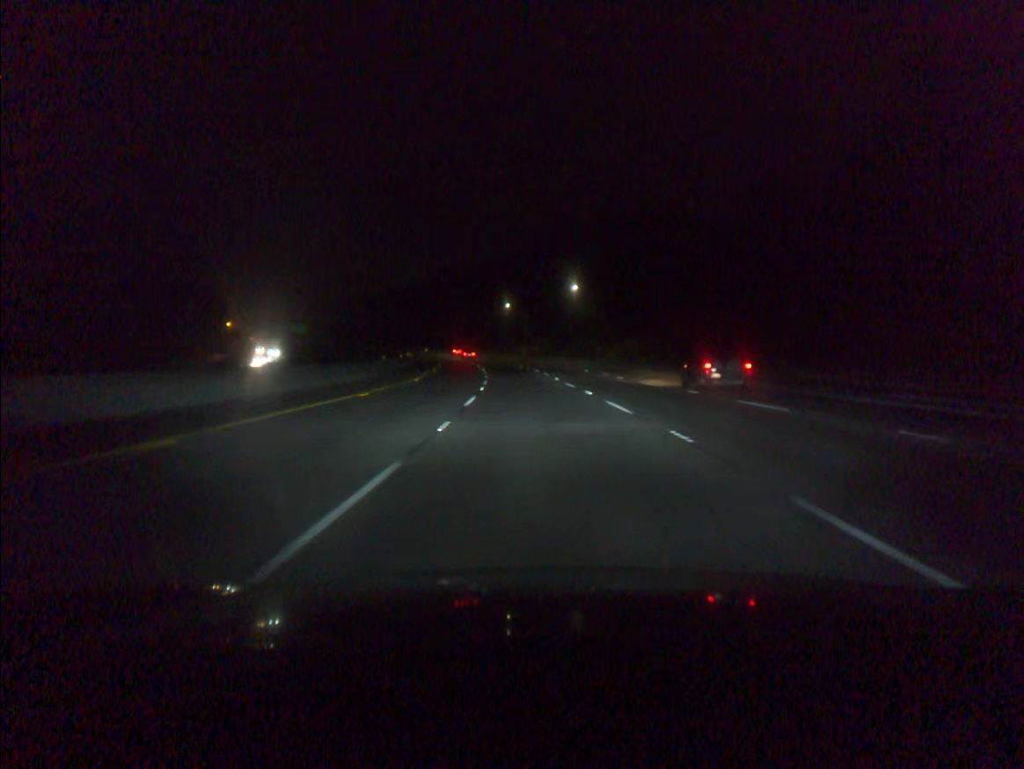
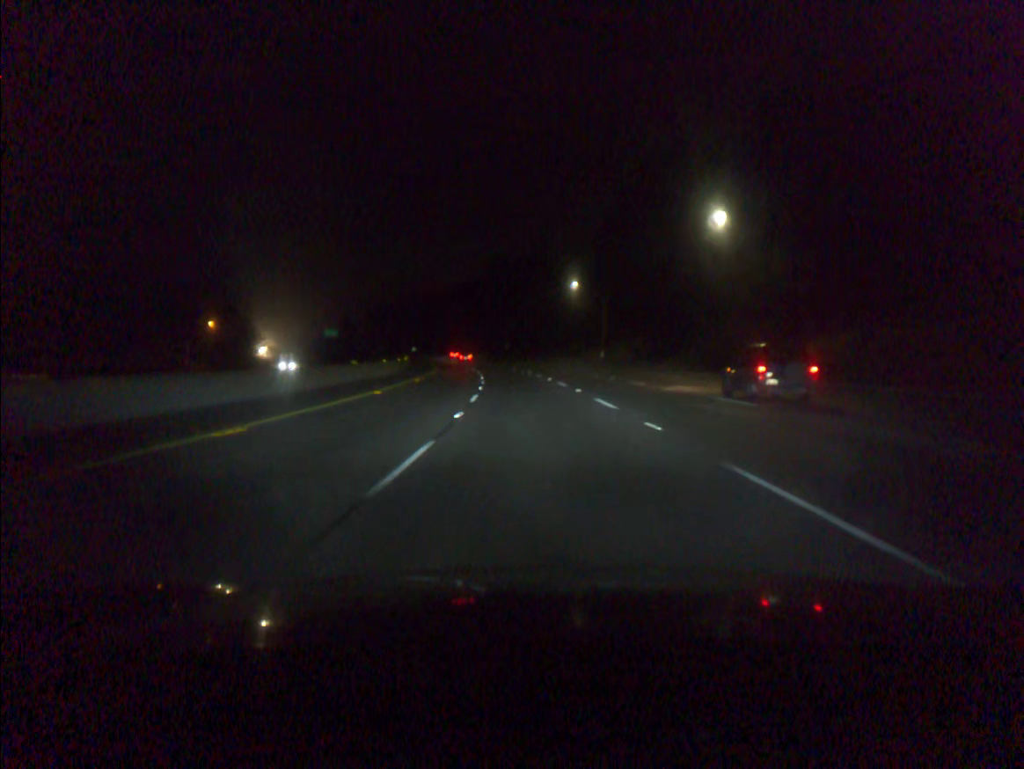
(-2.3, +55.7) m; -5°
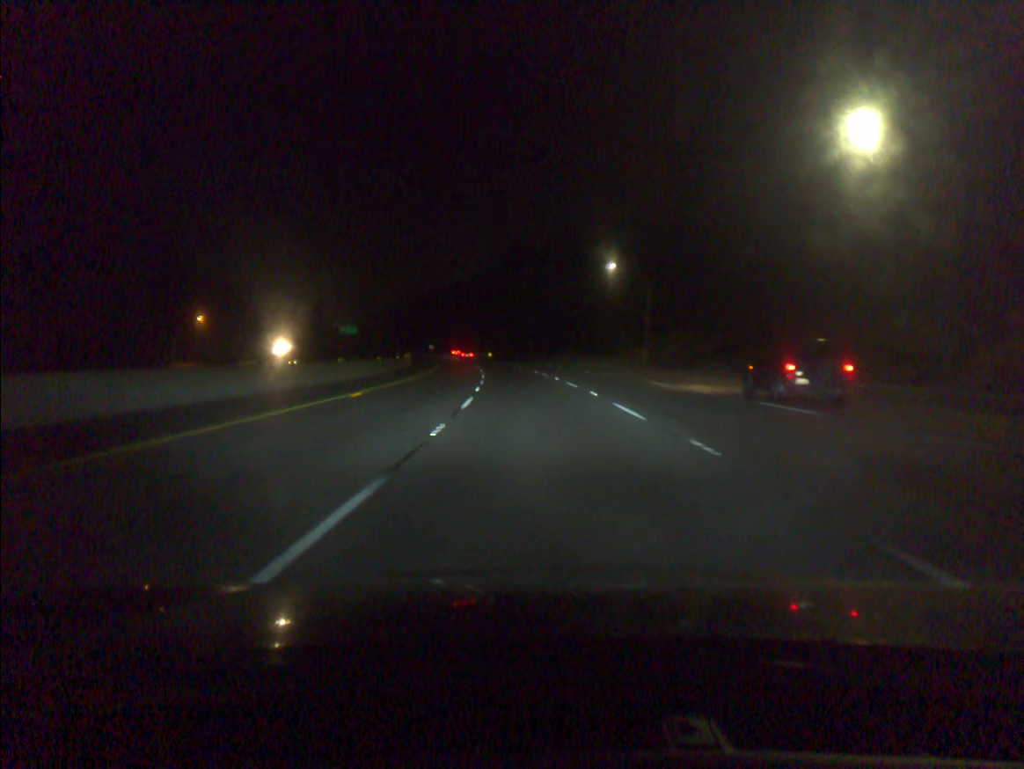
(-0.3, +18.6) m; -2°
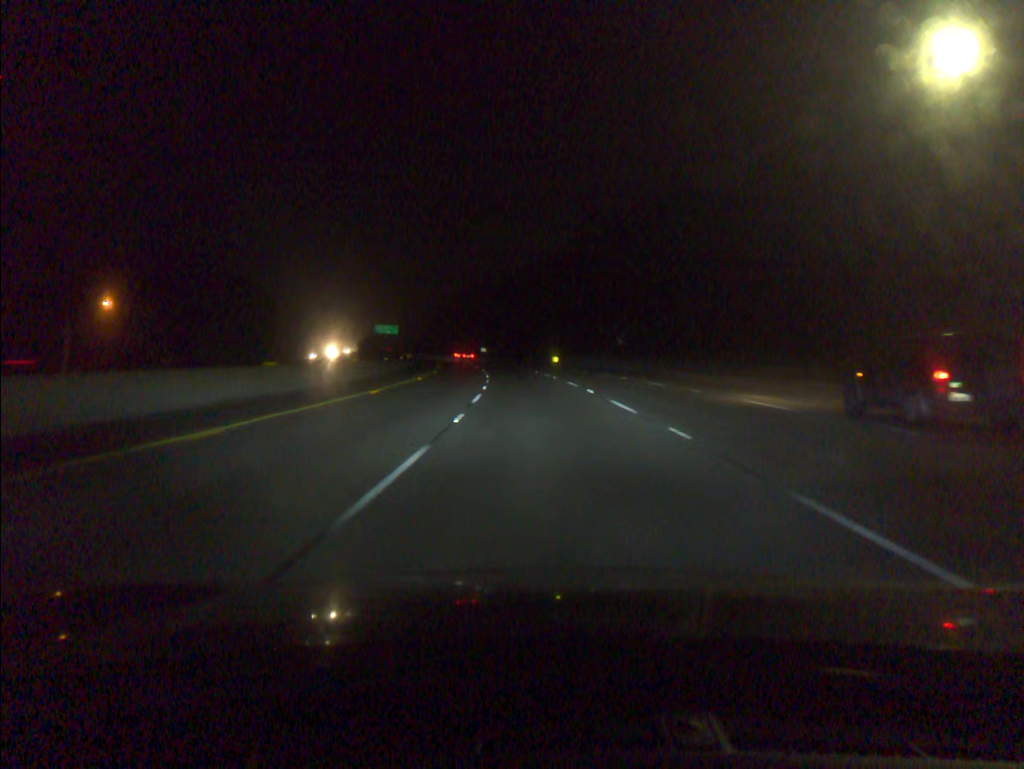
(-2.6, +56.0) m; -5°
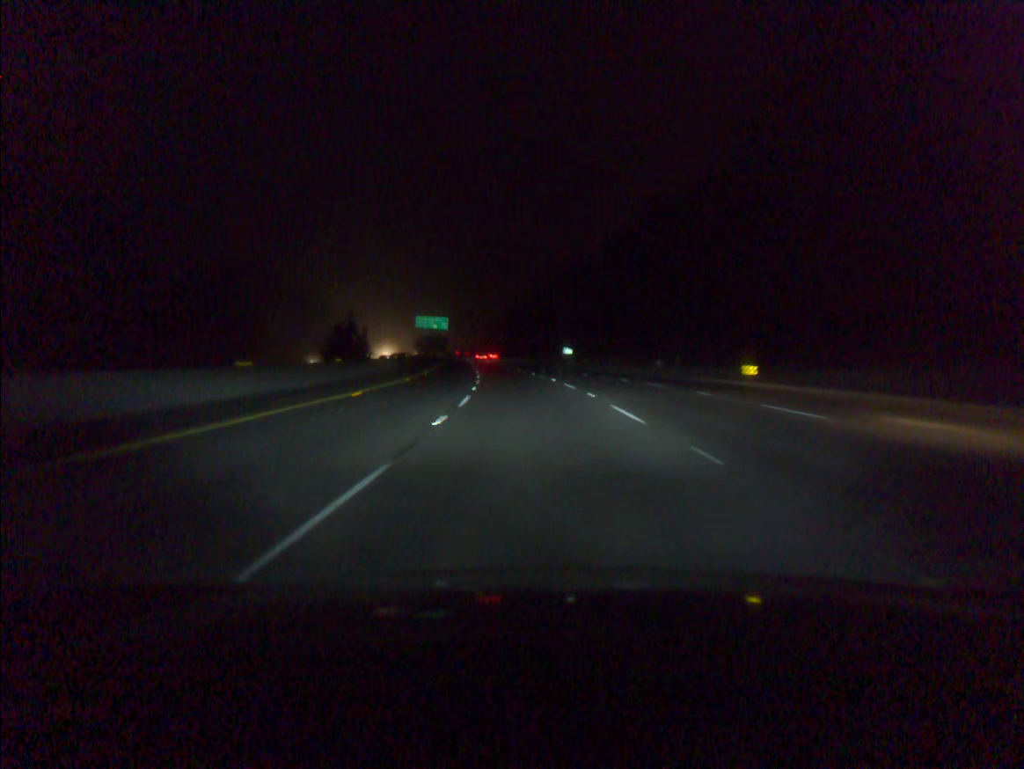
(-4.1, +74.9) m; -7°
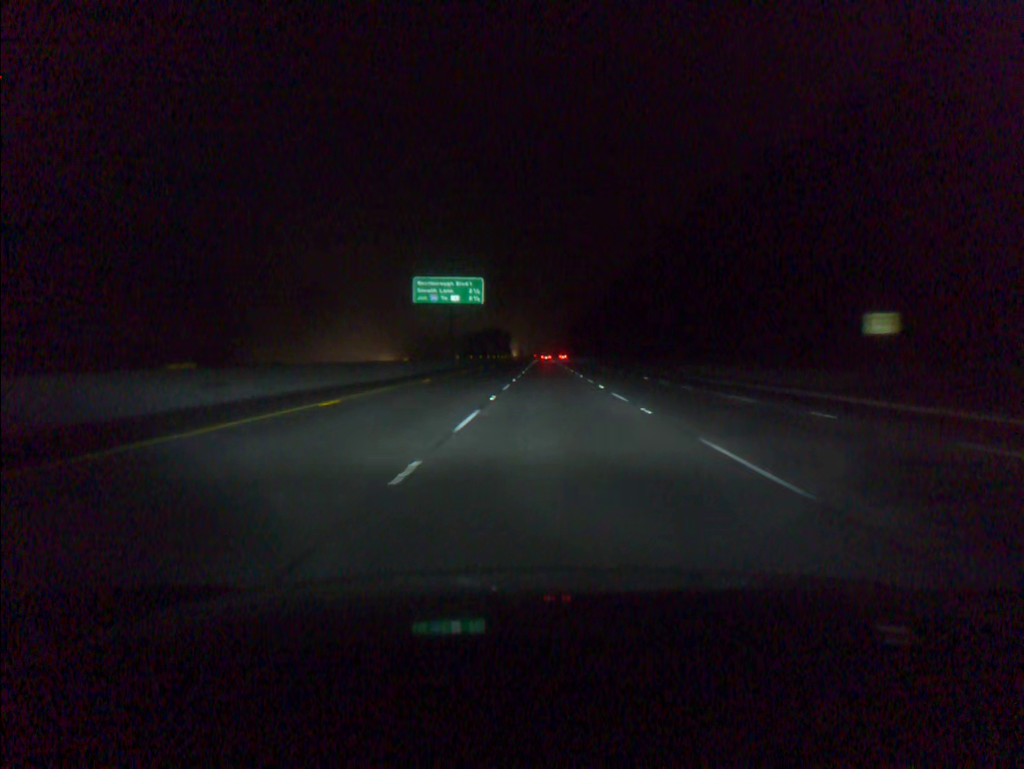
(-6.5, +93.9) m; -6°
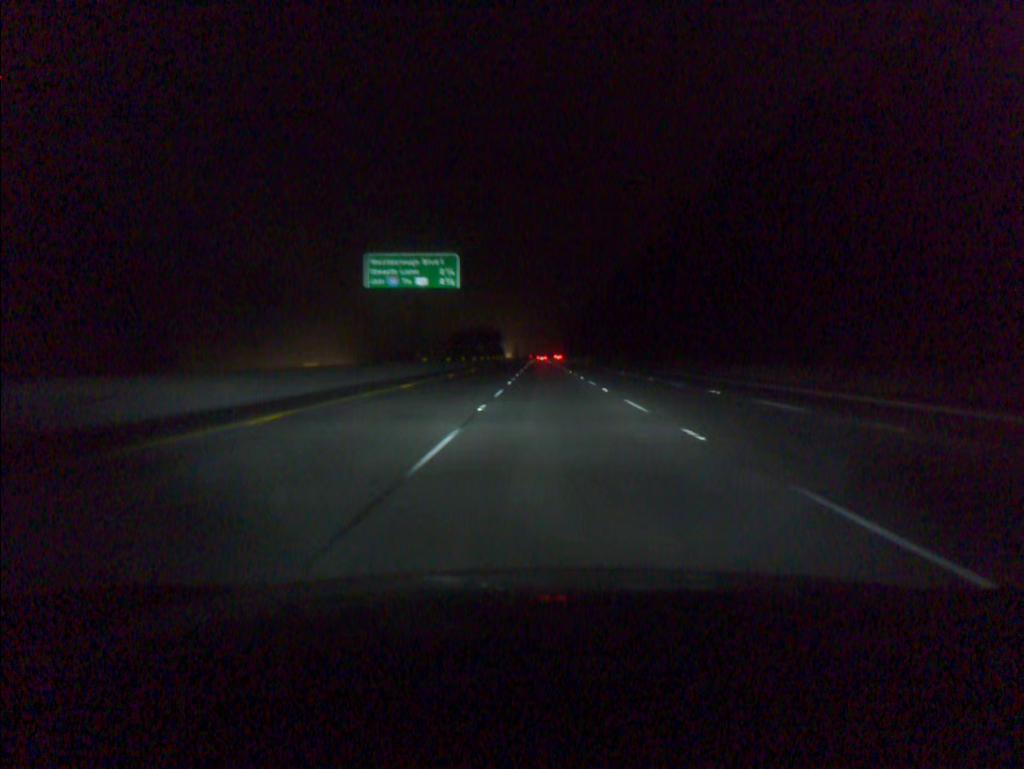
(0.0, +18.8) m; 0°
